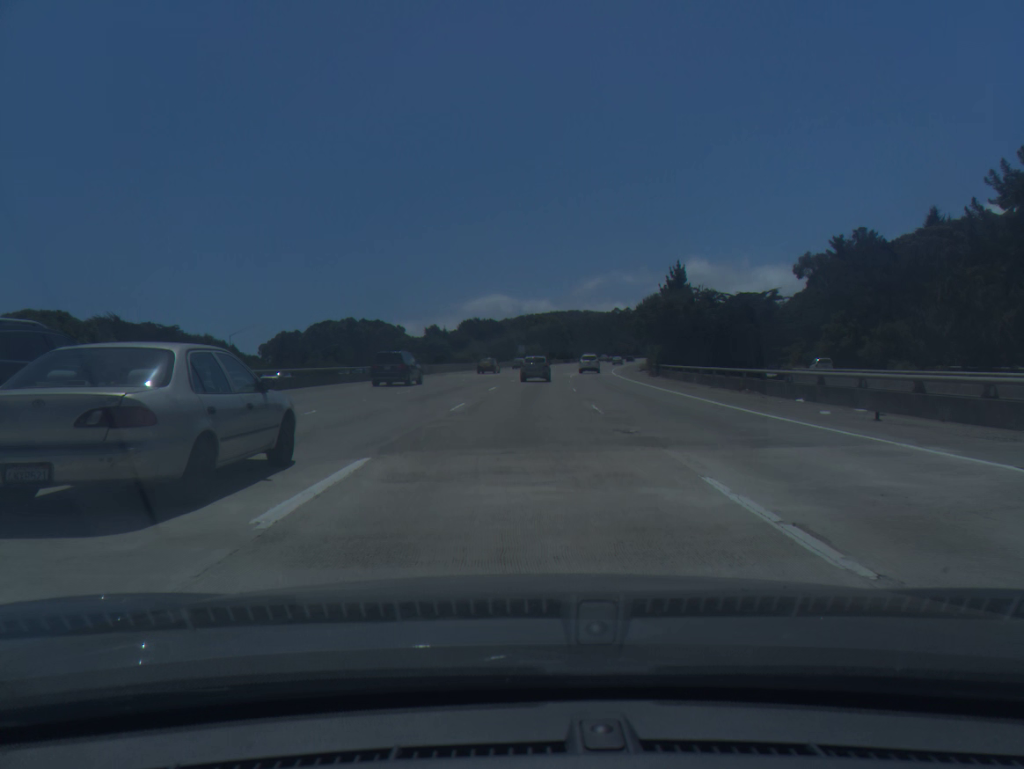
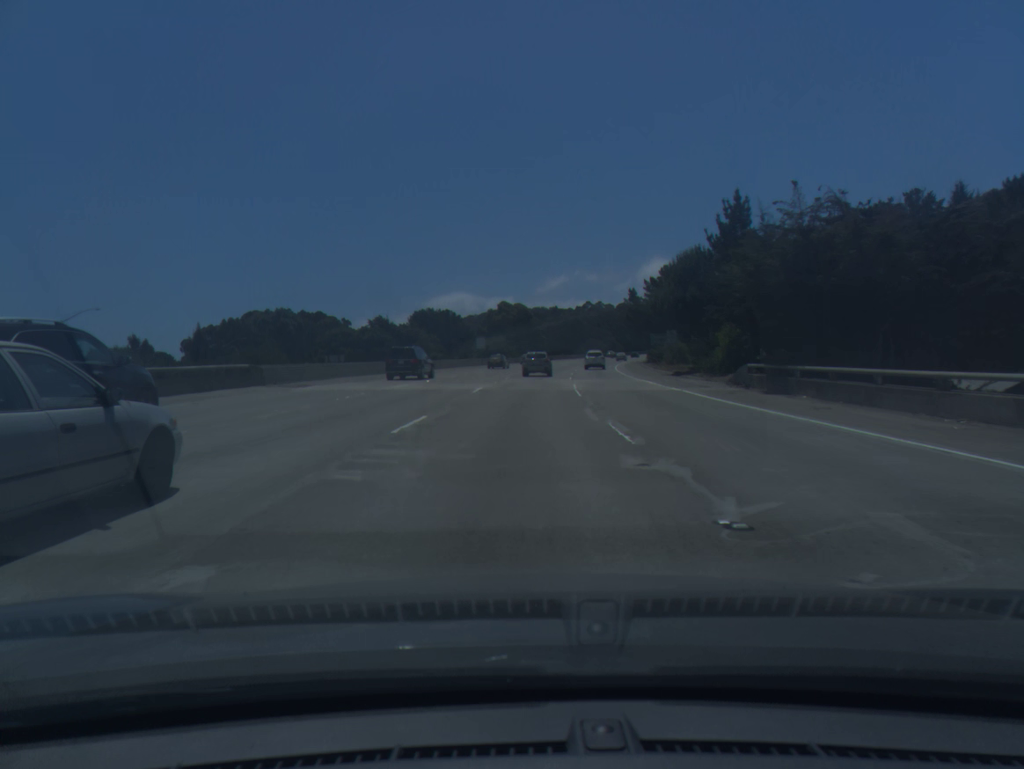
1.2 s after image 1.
(+0.9, +36.1) m; +3°
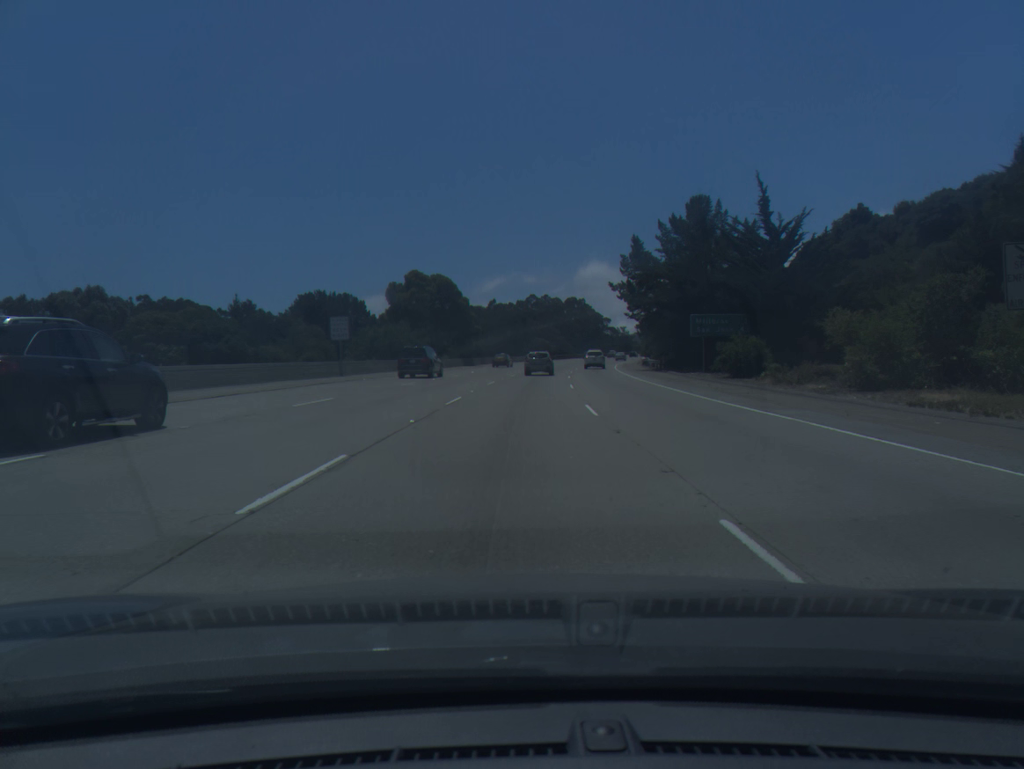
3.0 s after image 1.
(+2.0, +54.1) m; +4°
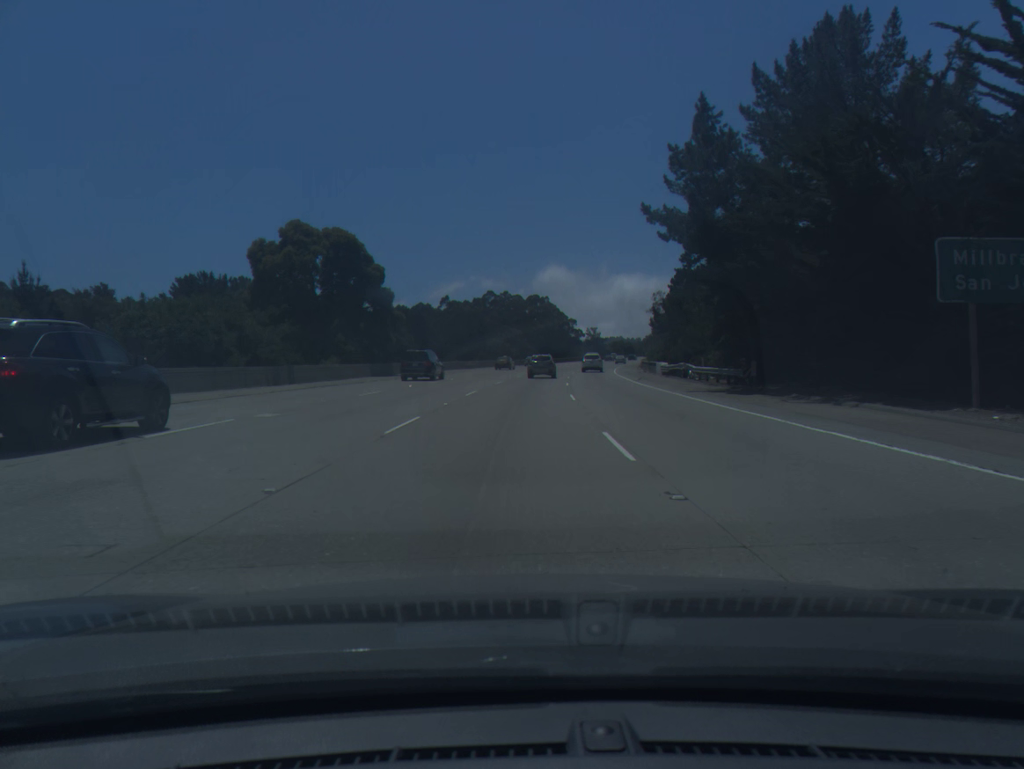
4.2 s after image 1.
(+1.0, +36.1) m; +3°
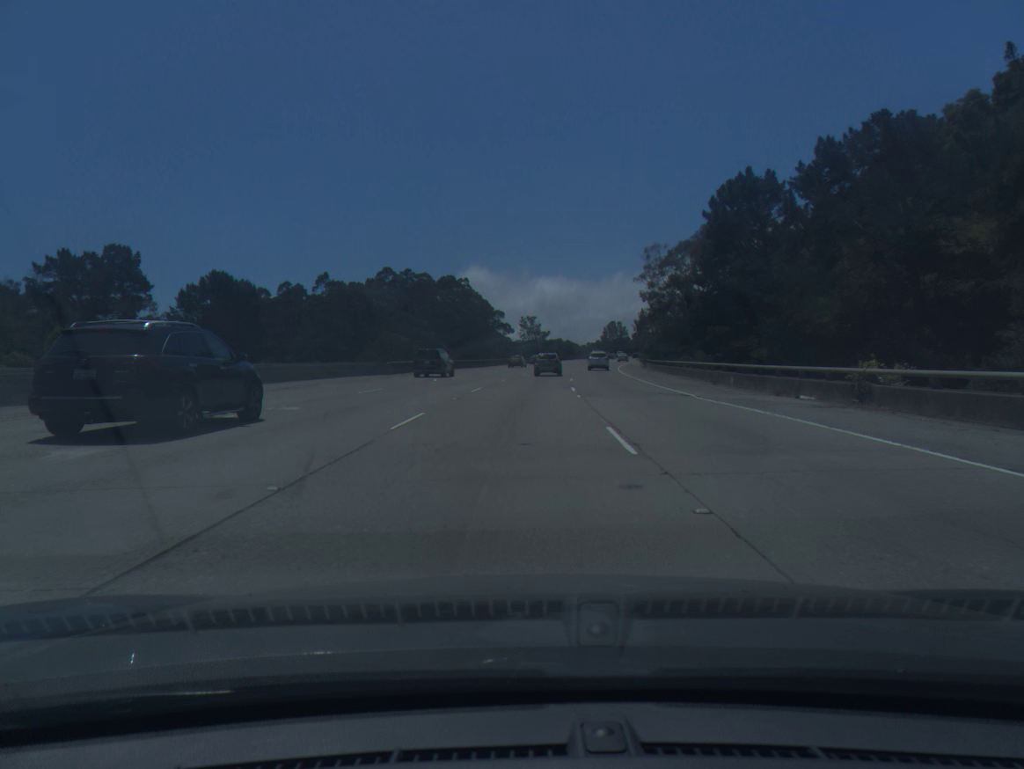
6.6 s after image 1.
(+3.5, +72.0) m; +6°
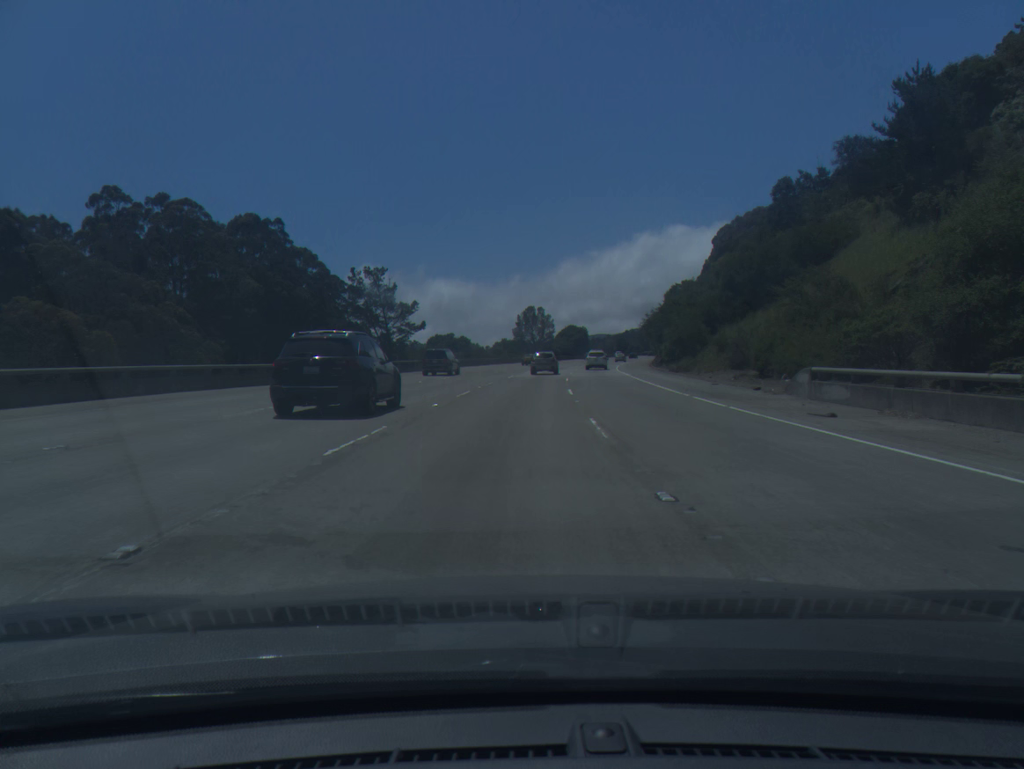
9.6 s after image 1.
(+6.1, +89.3) m; +7°
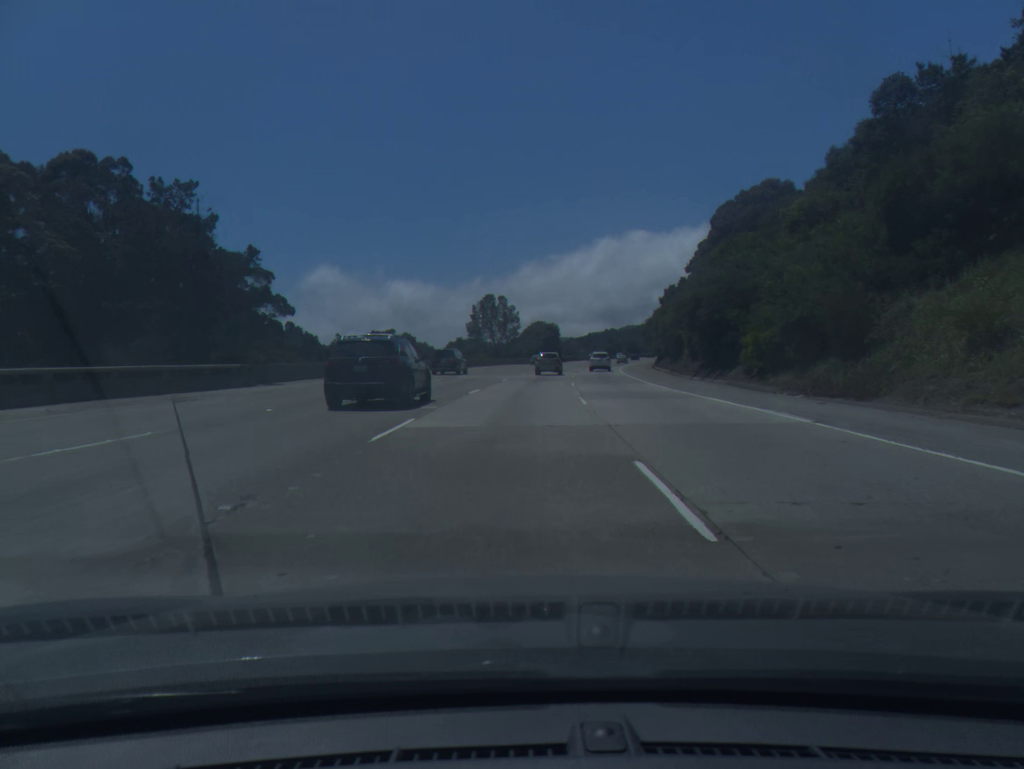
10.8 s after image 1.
(+0.9, +35.7) m; +3°
